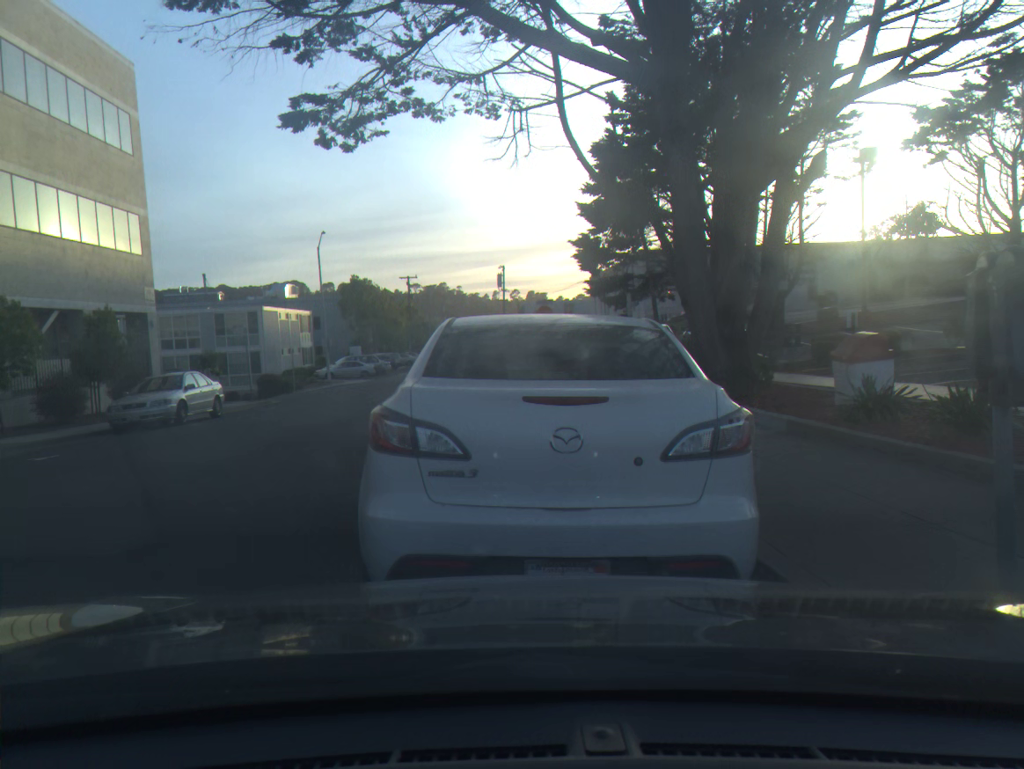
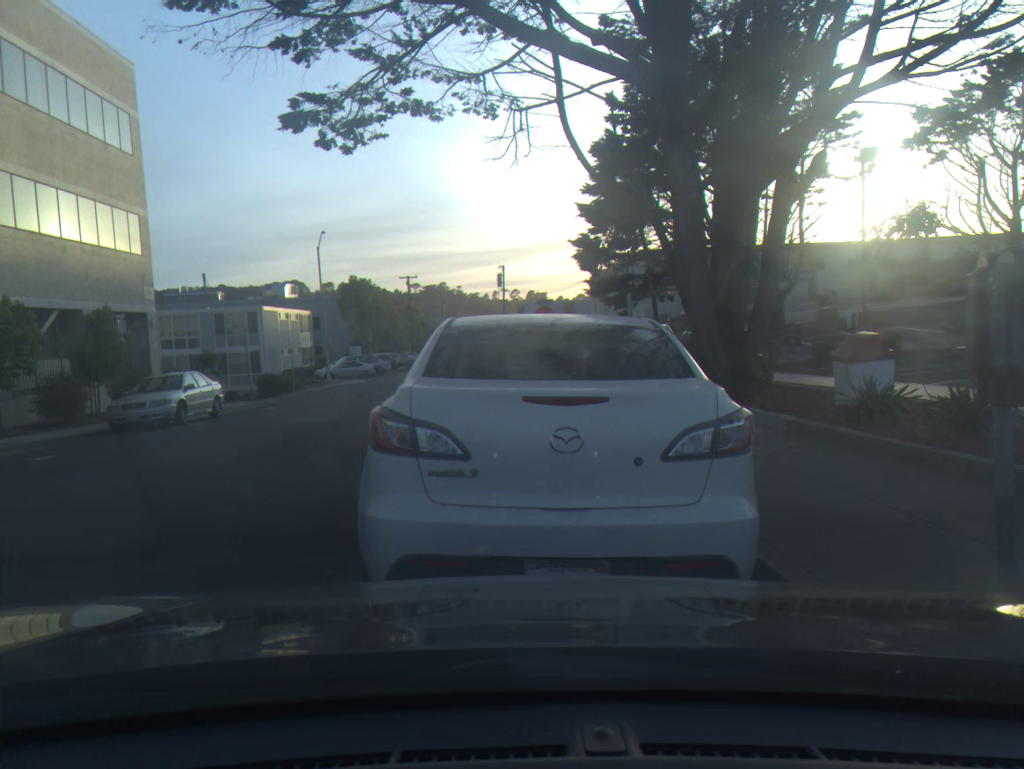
(0.0, 0.0) m; 0°
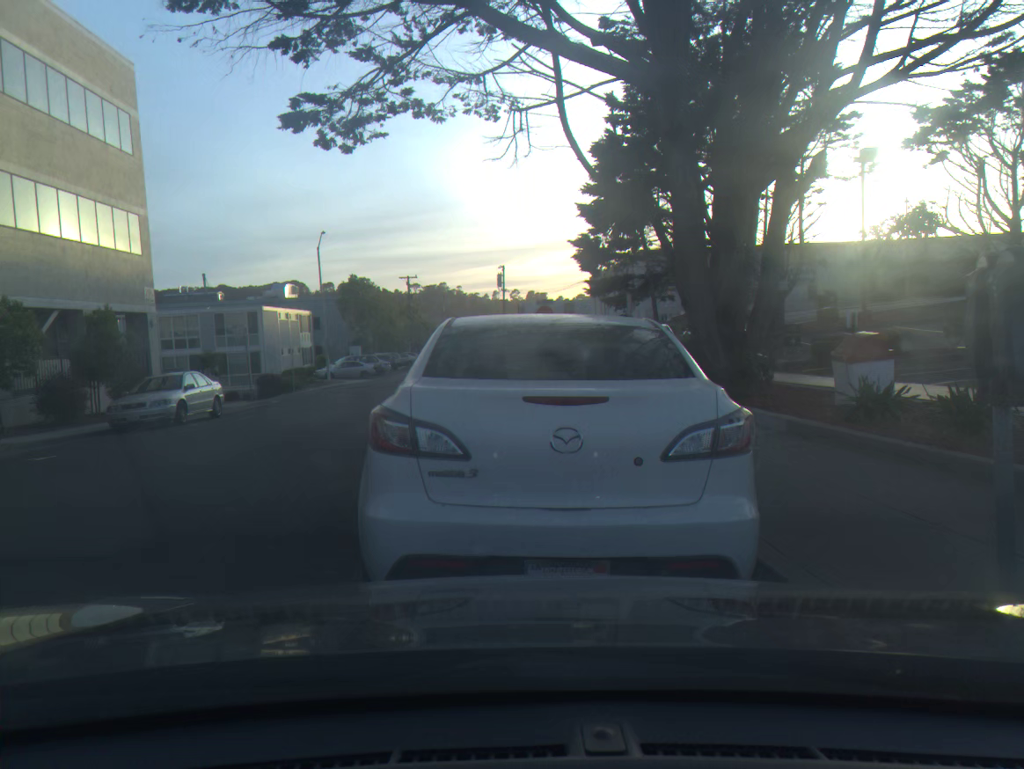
(0.0, 0.0) m; 0°
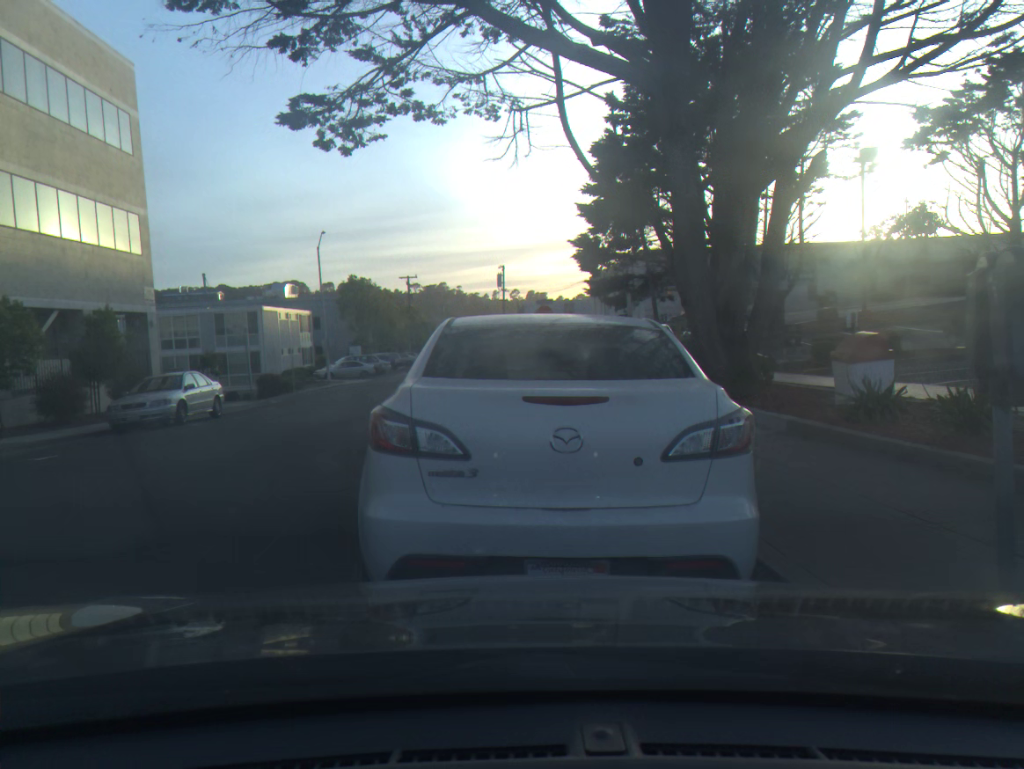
(0.0, 0.0) m; 0°
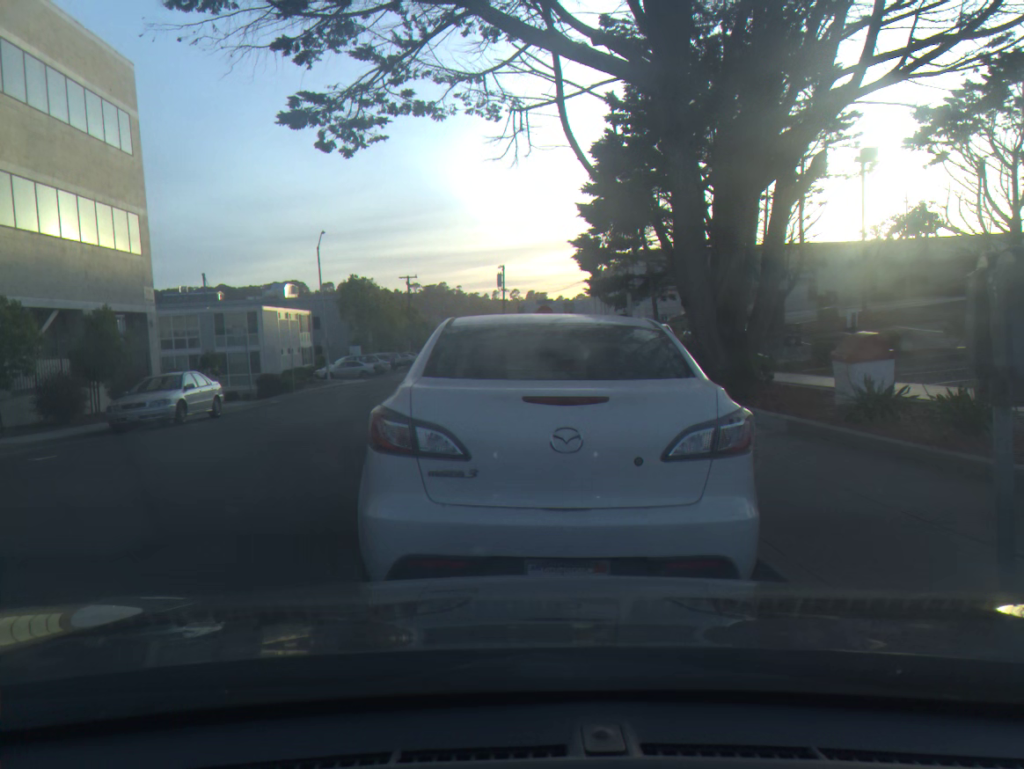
(0.0, 0.0) m; 0°
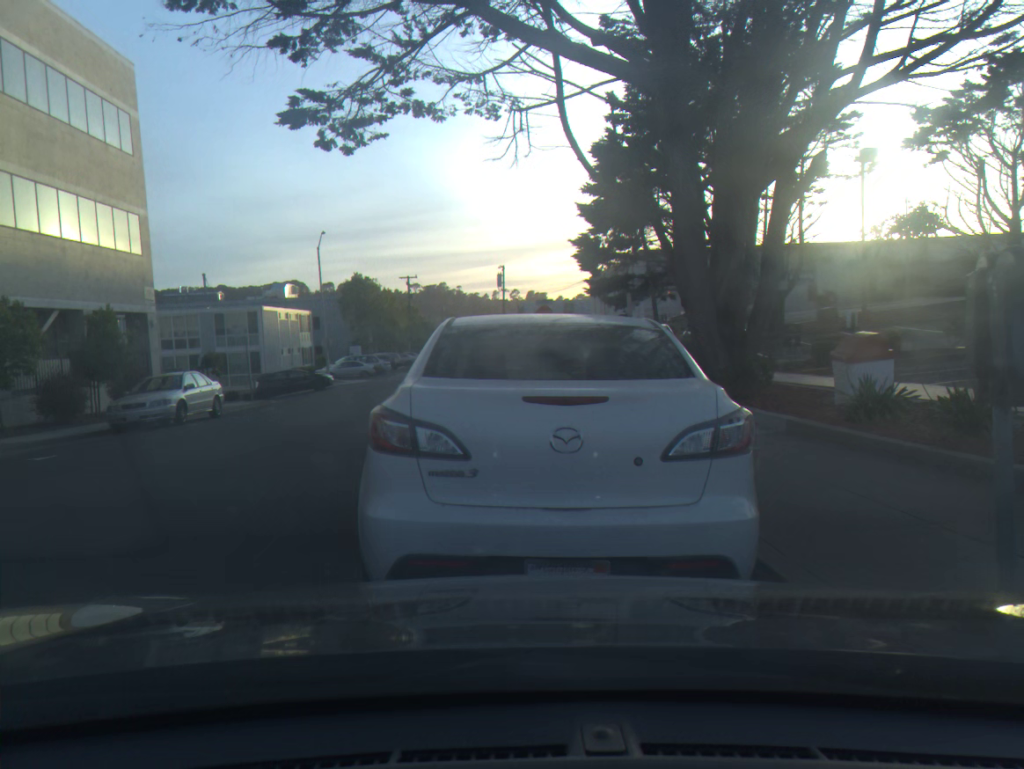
(0.0, 0.0) m; 0°
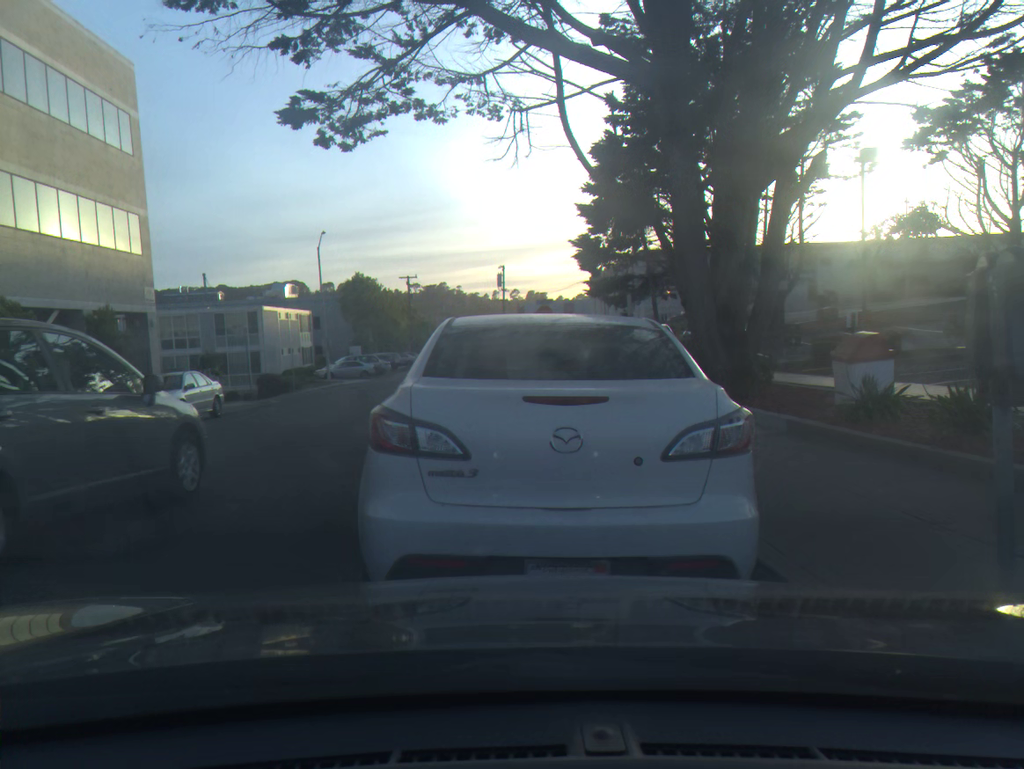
(0.0, 0.0) m; 0°
